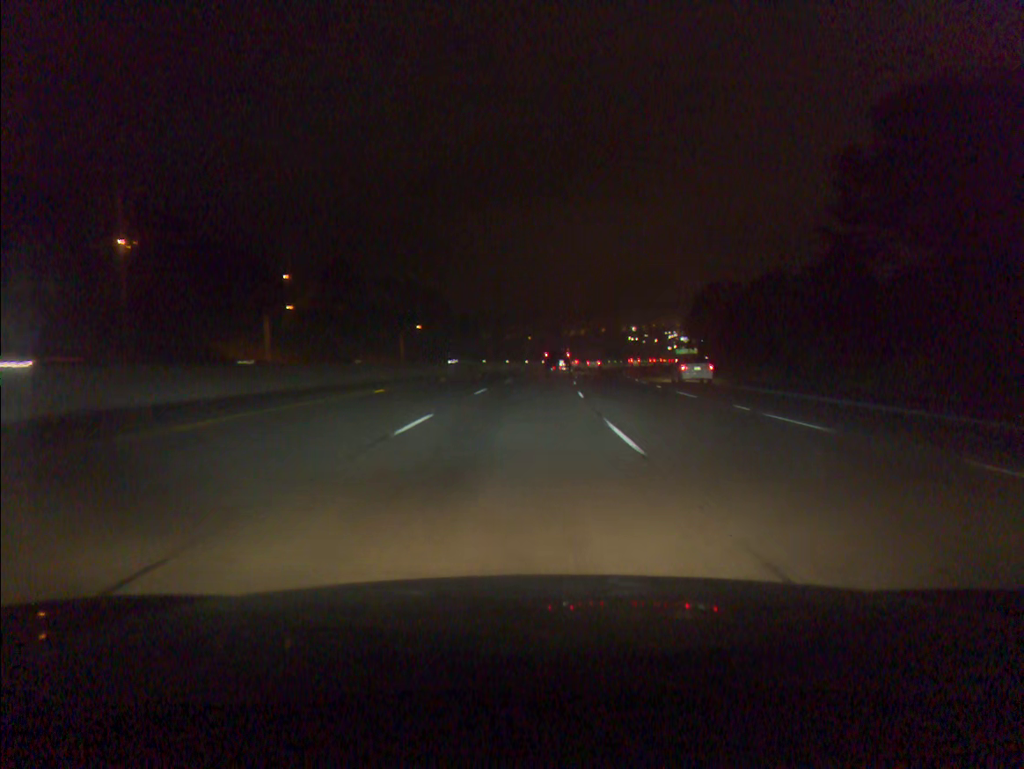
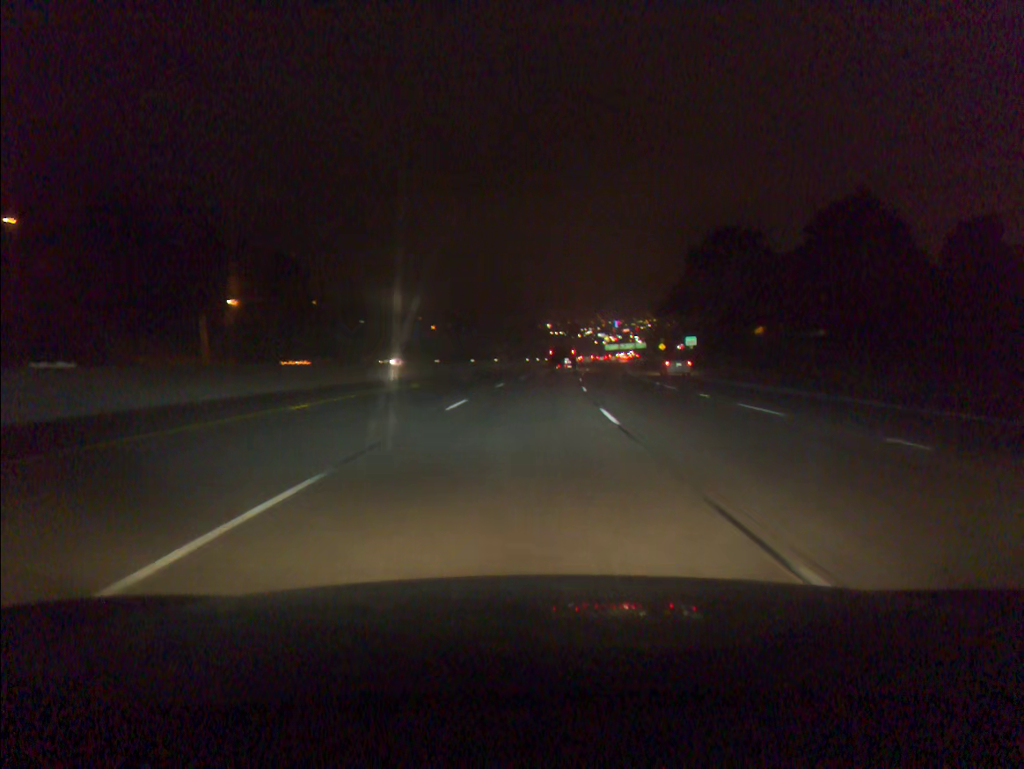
(+3.6, +67.1) m; +6°
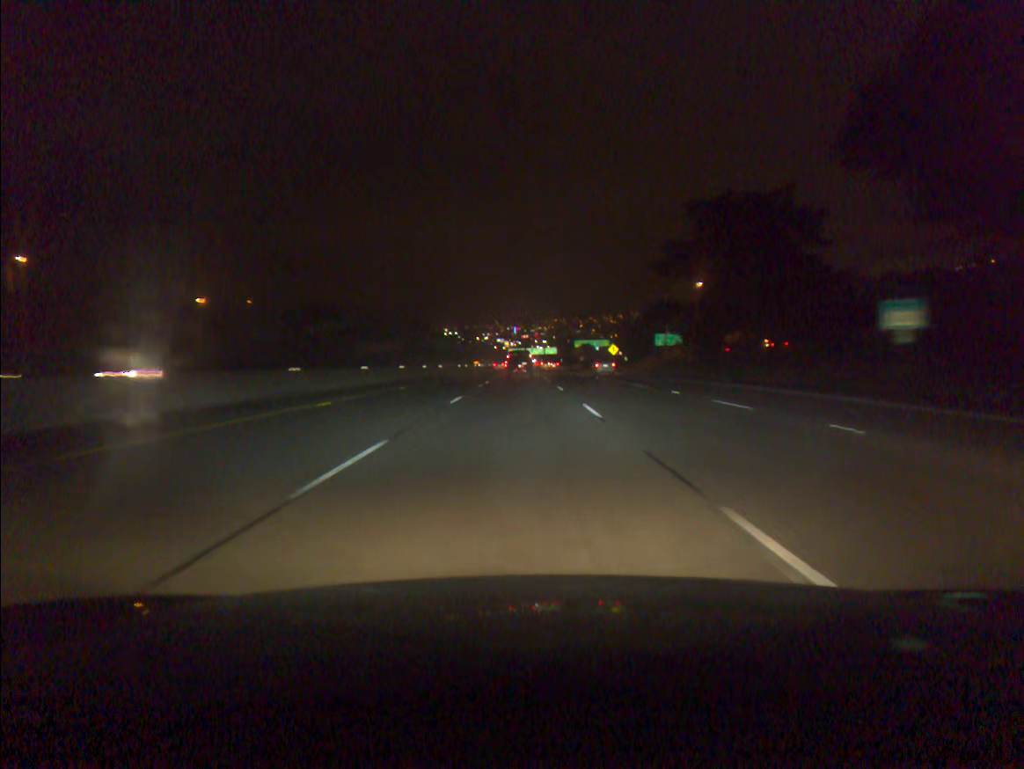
(+5.9, +83.6) m; +7°
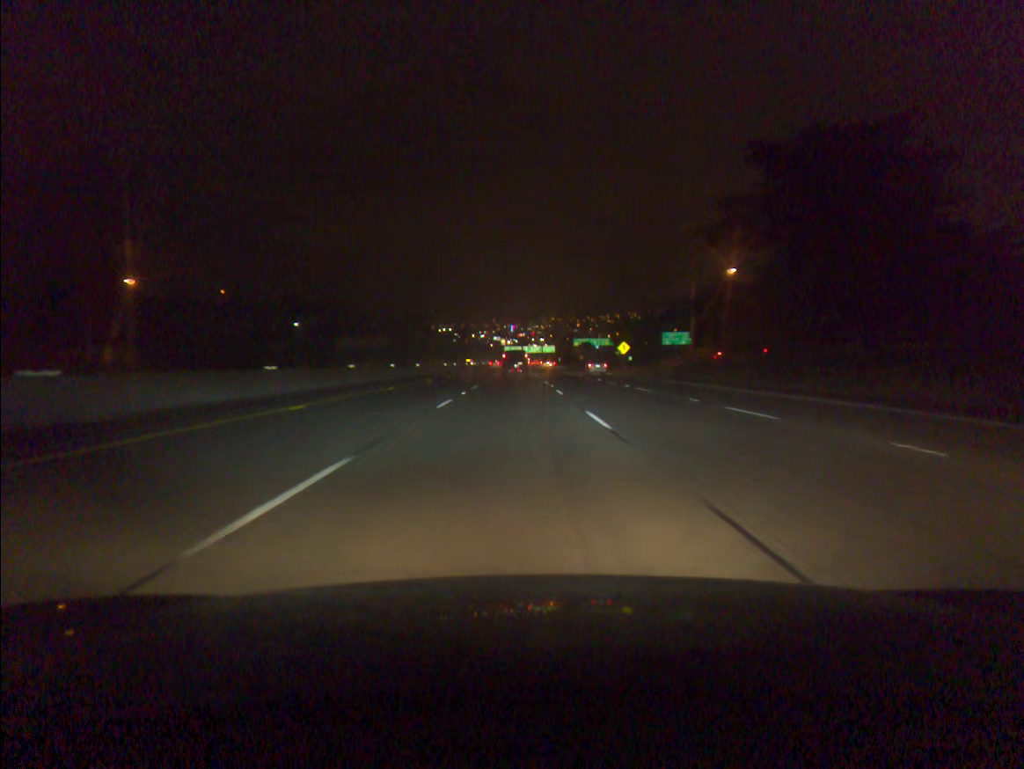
(0.0, +16.7) m; 0°
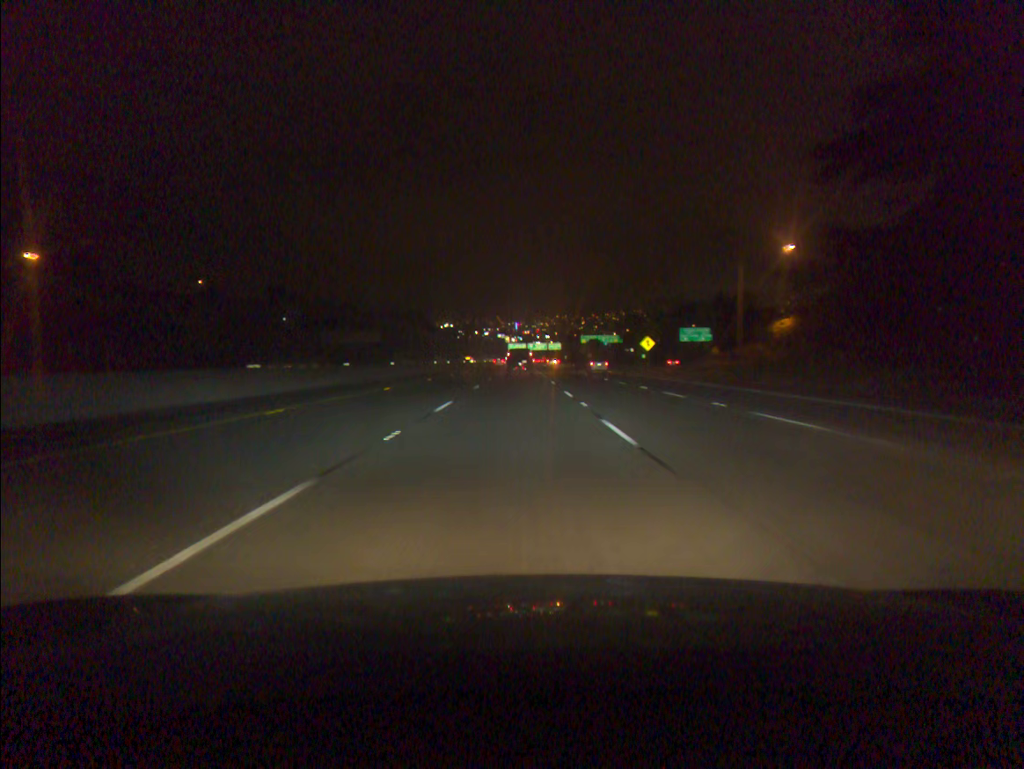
(0.0, +16.7) m; 0°
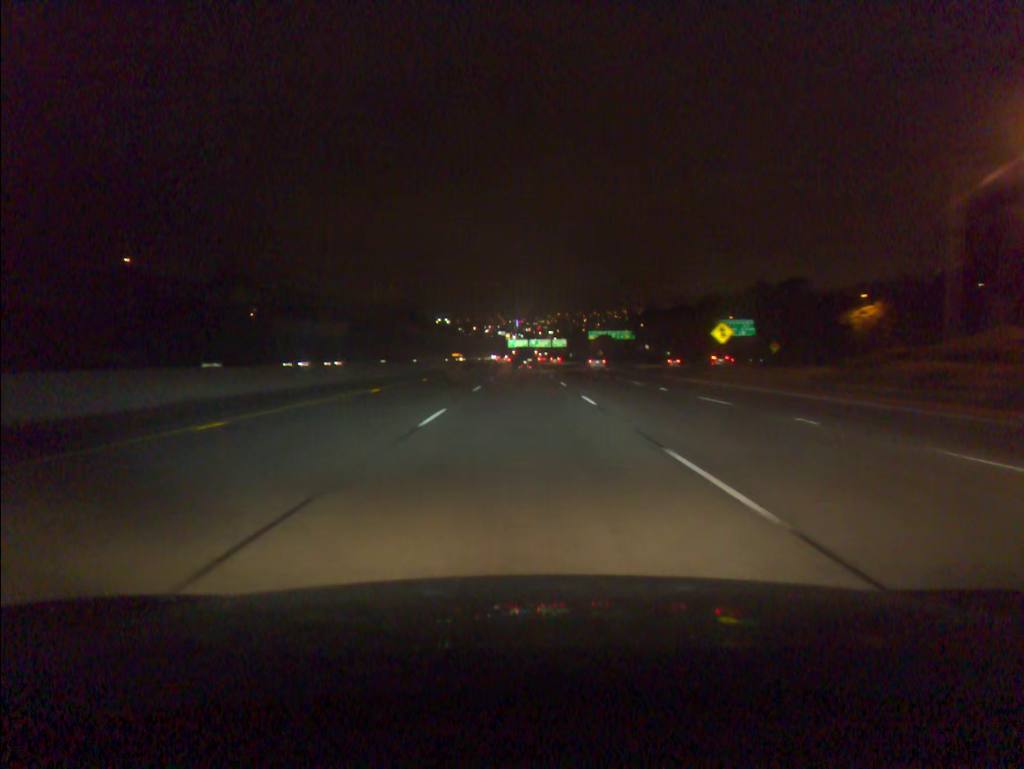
(-0.1, +33.6) m; 0°
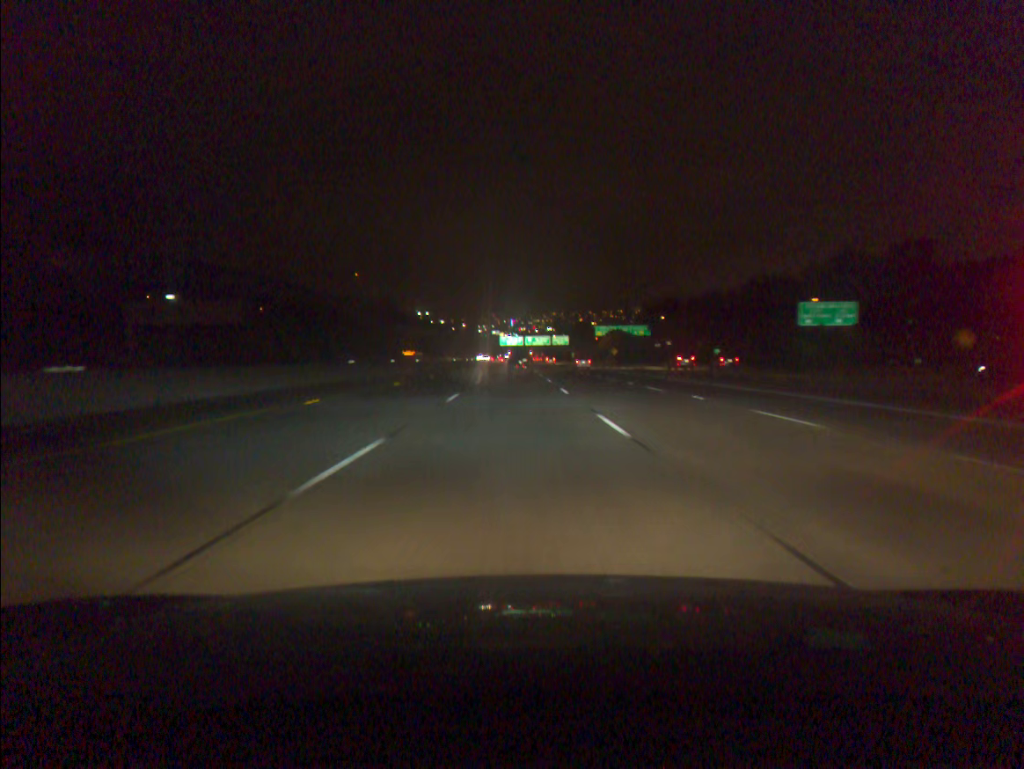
(+0.4, +50.5) m; 0°
